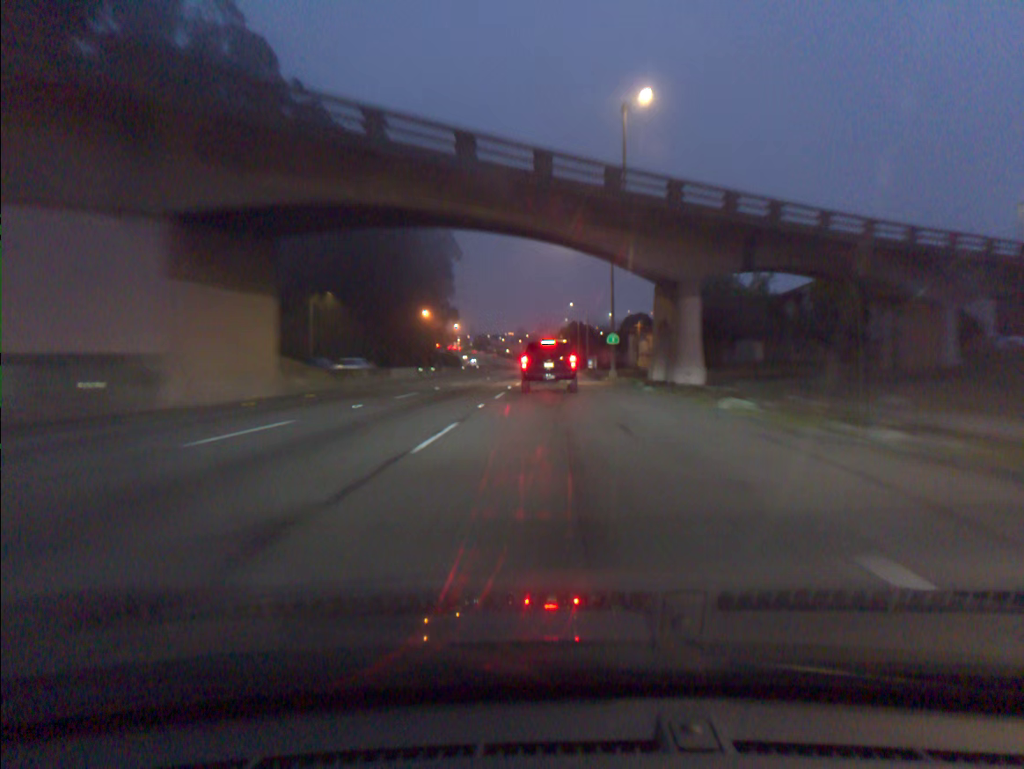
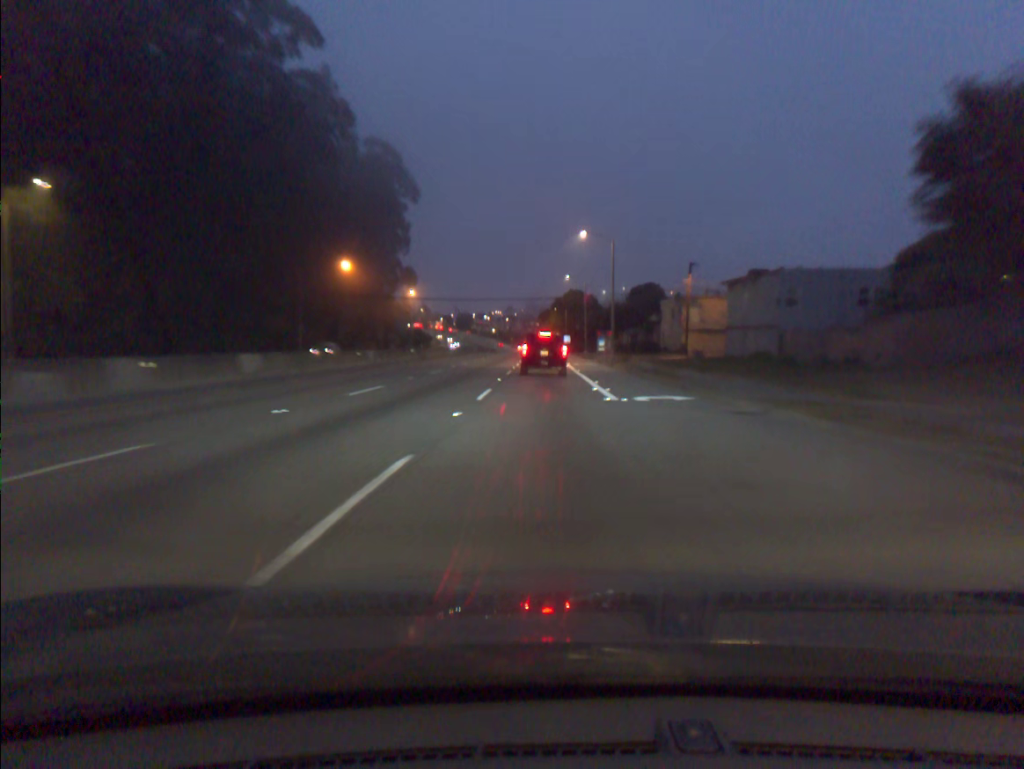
(+0.5, +50.1) m; +1°
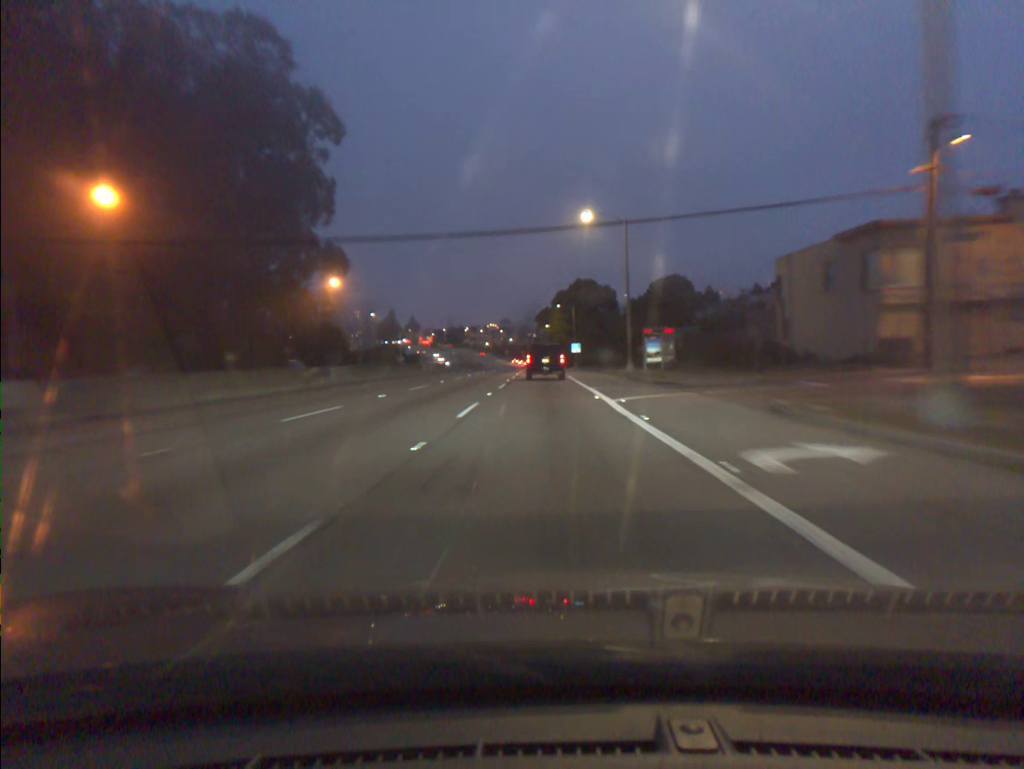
(0.0, +48.8) m; 0°
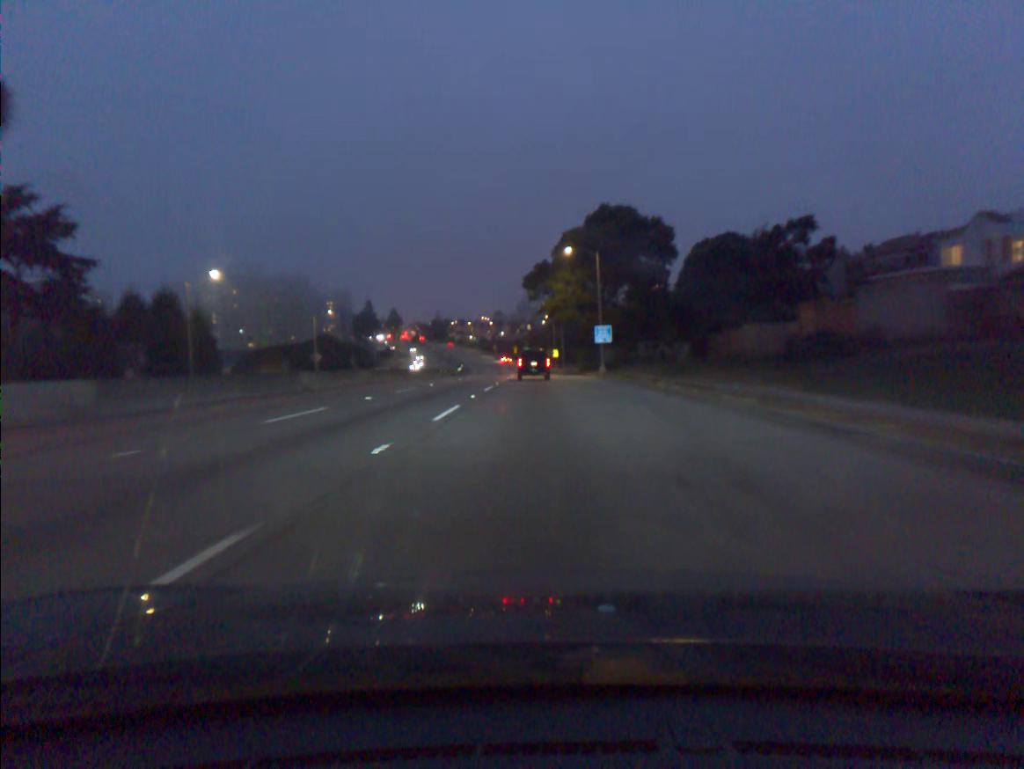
(+0.5, +59.1) m; 0°
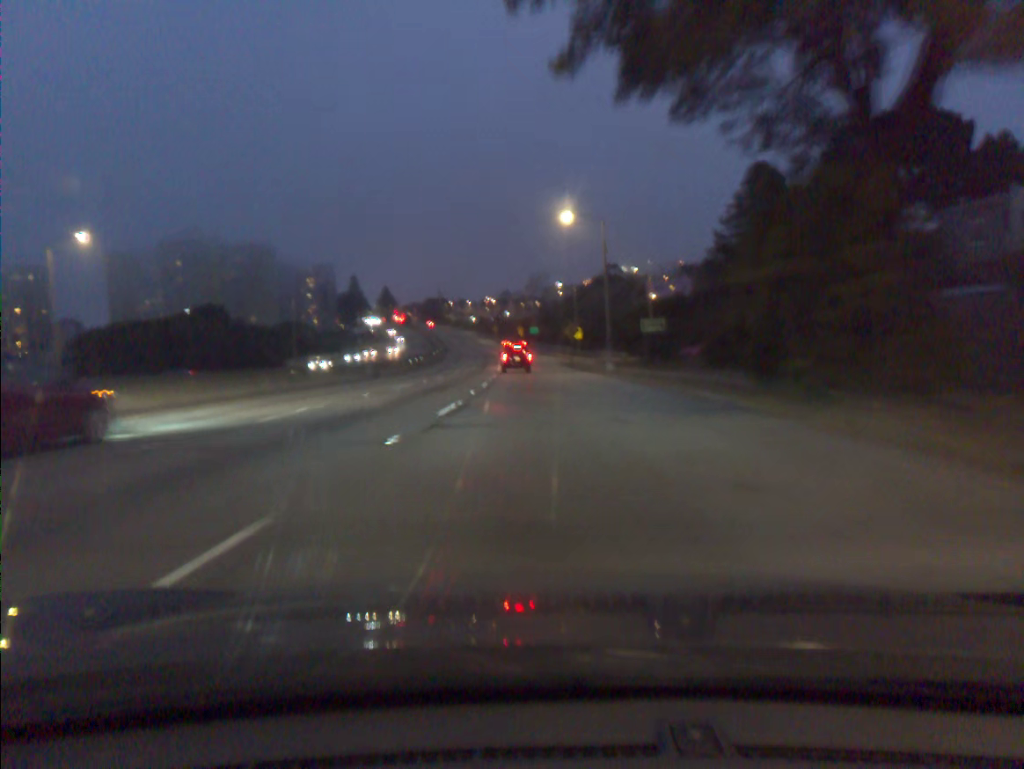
(-0.3, +58.8) m; -1°
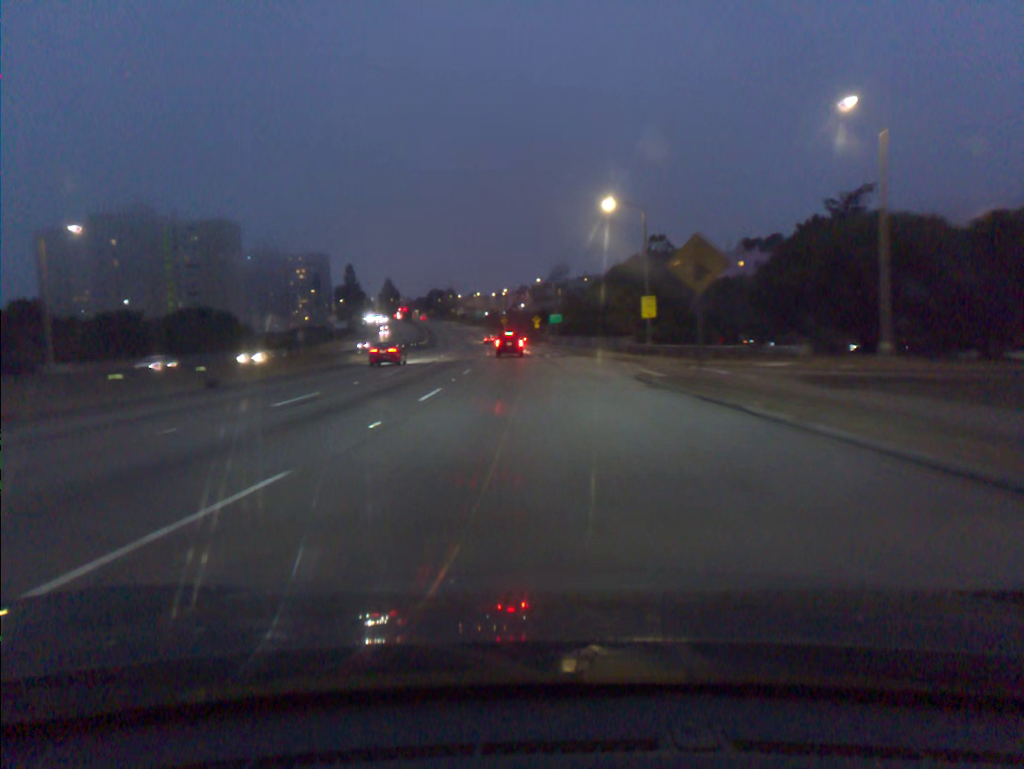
(-0.6, +56.5) m; -2°
